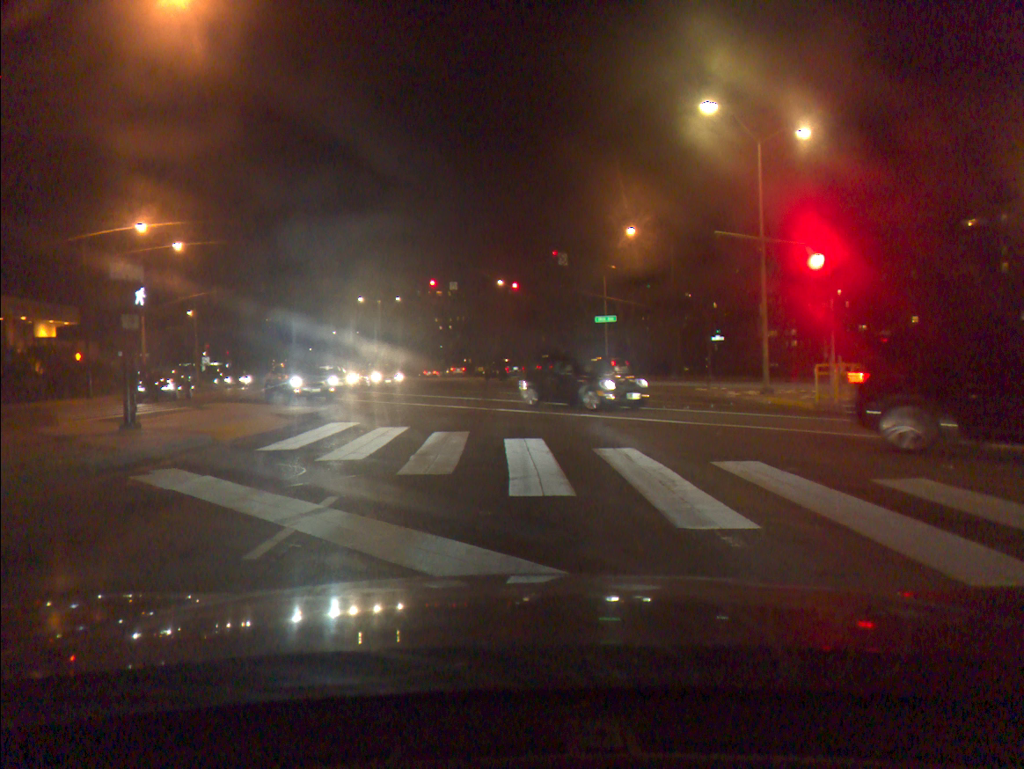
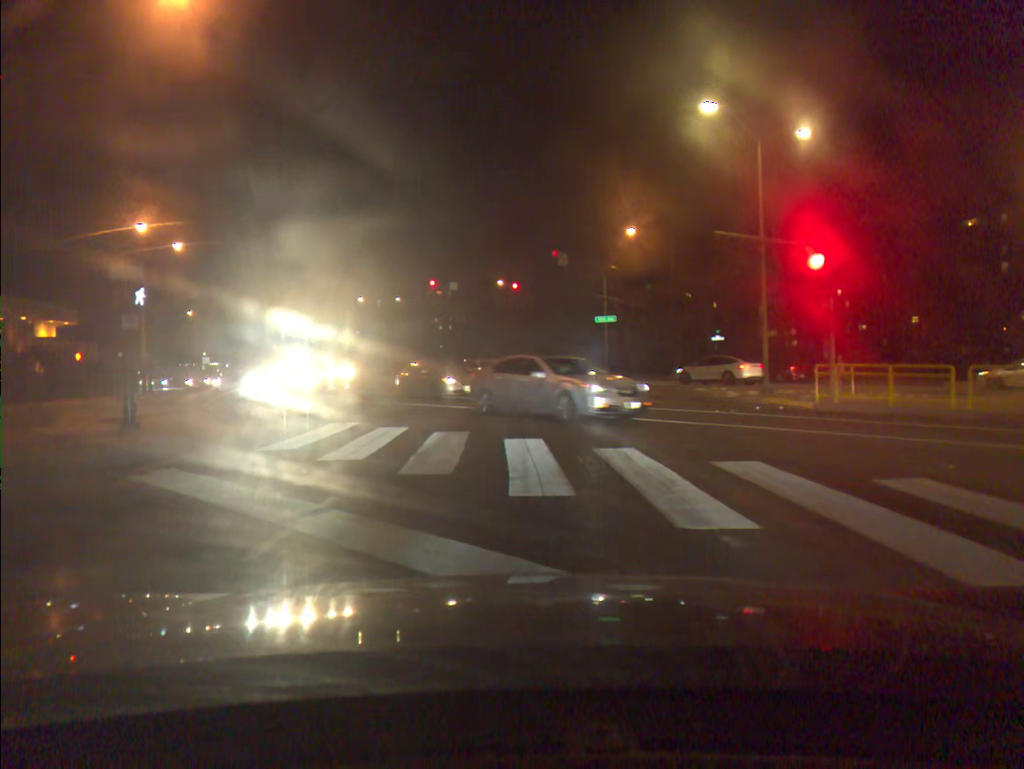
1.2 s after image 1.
(0.0, 0.0) m; 0°
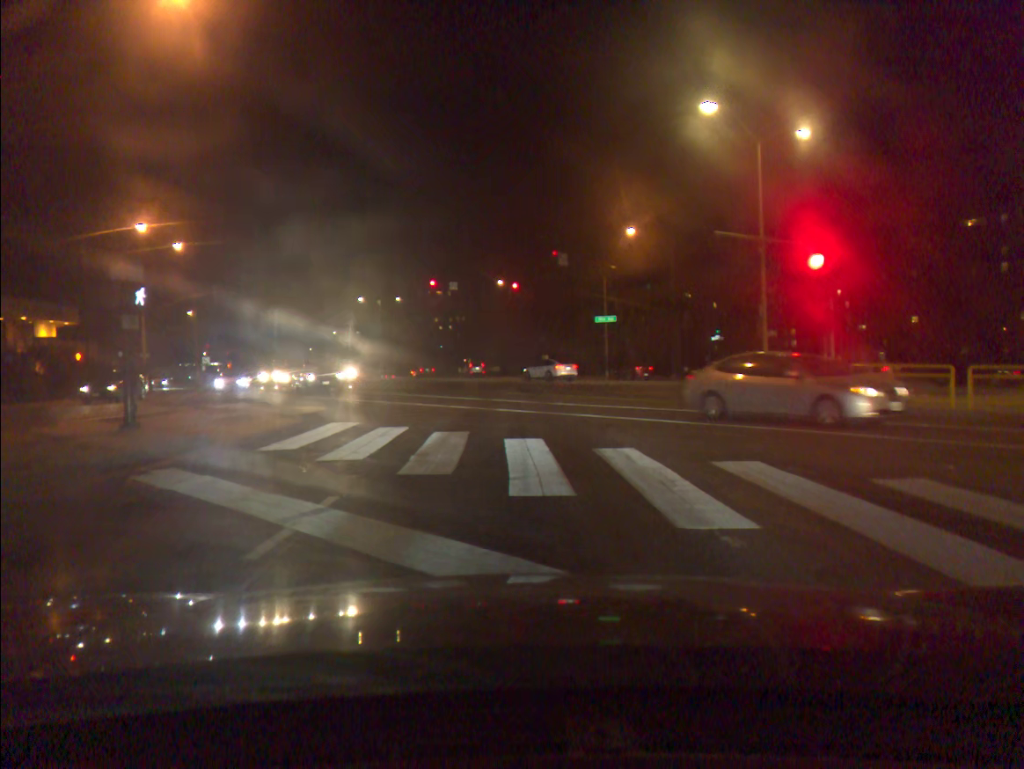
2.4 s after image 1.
(0.0, 0.0) m; 0°
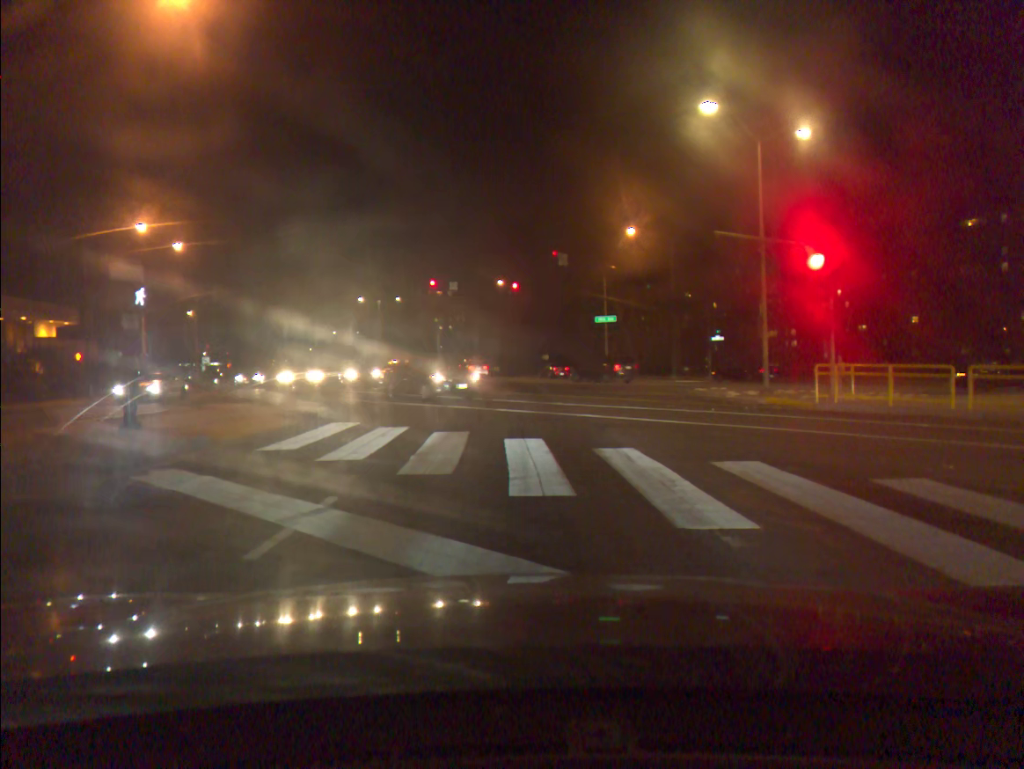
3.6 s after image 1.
(0.0, 0.0) m; 0°
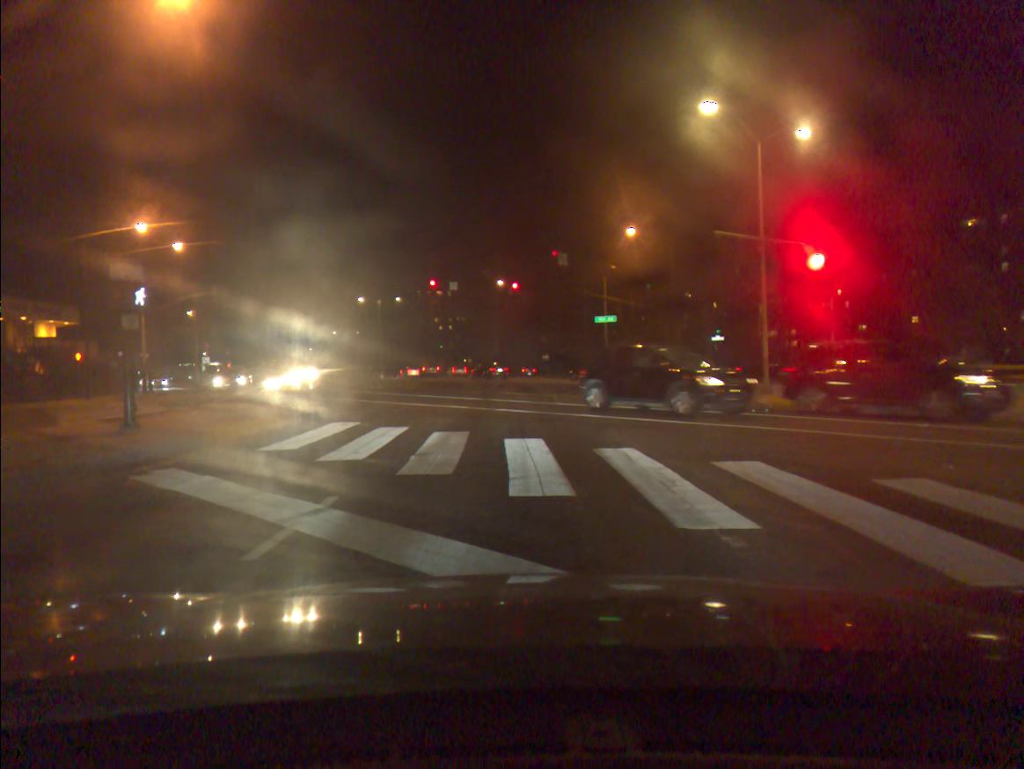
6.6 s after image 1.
(0.0, 0.0) m; 0°
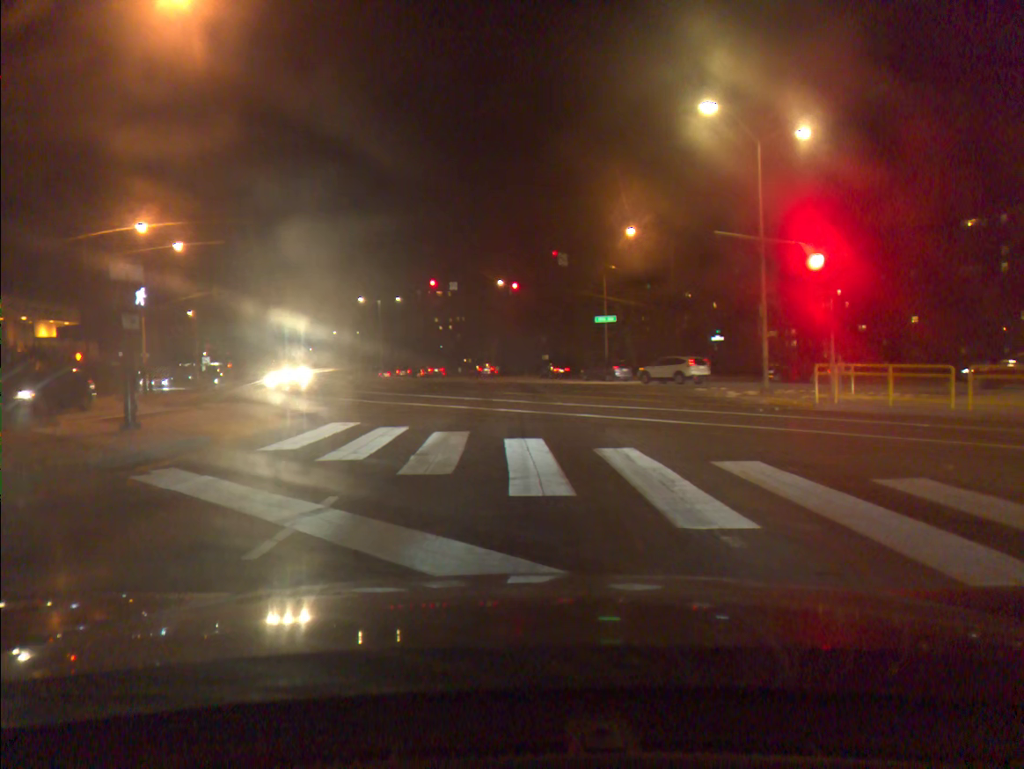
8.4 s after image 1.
(0.0, 0.0) m; 0°
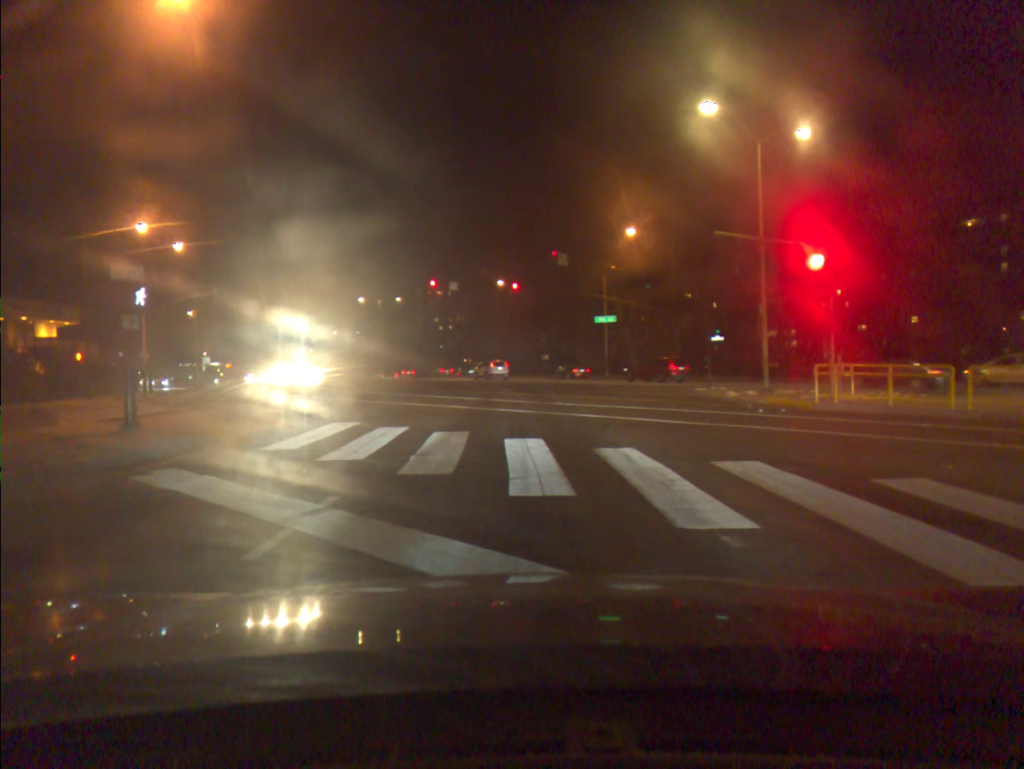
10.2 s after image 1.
(0.0, 0.0) m; 0°
